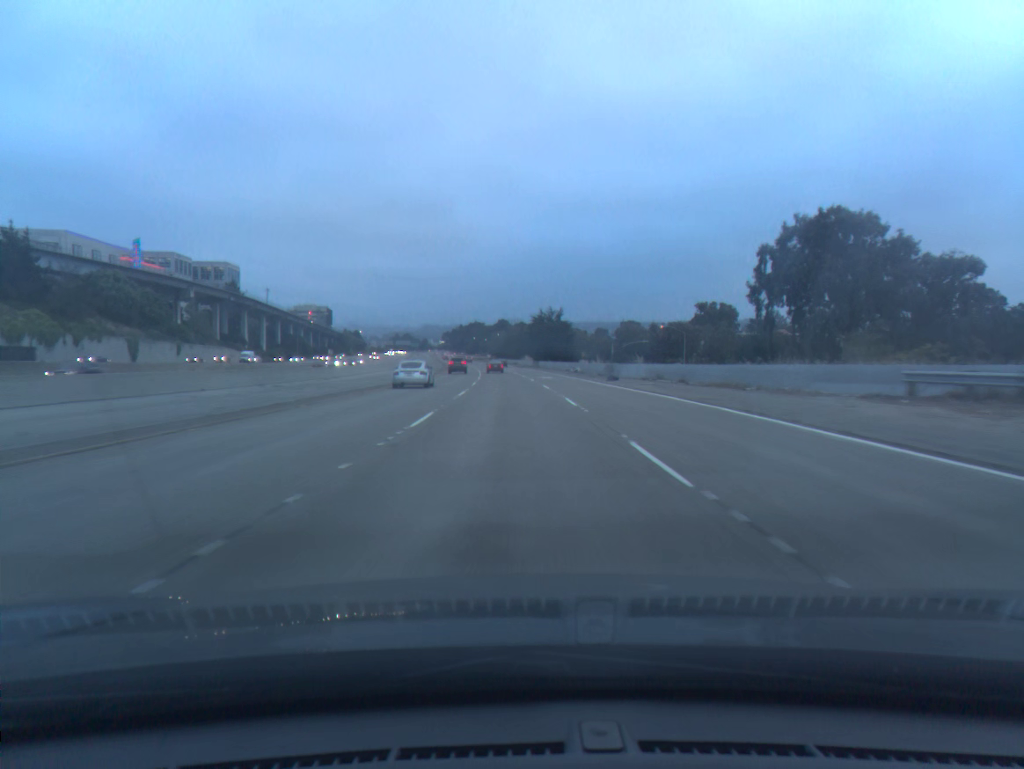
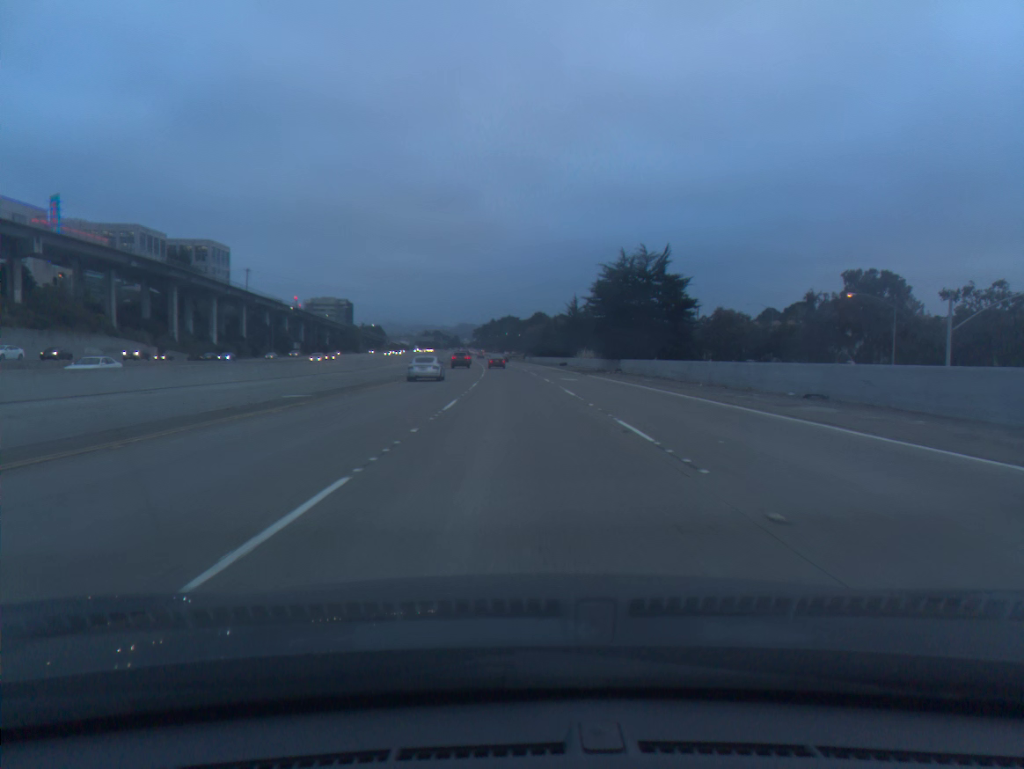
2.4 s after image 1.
(-1.5, +68.3) m; -3°
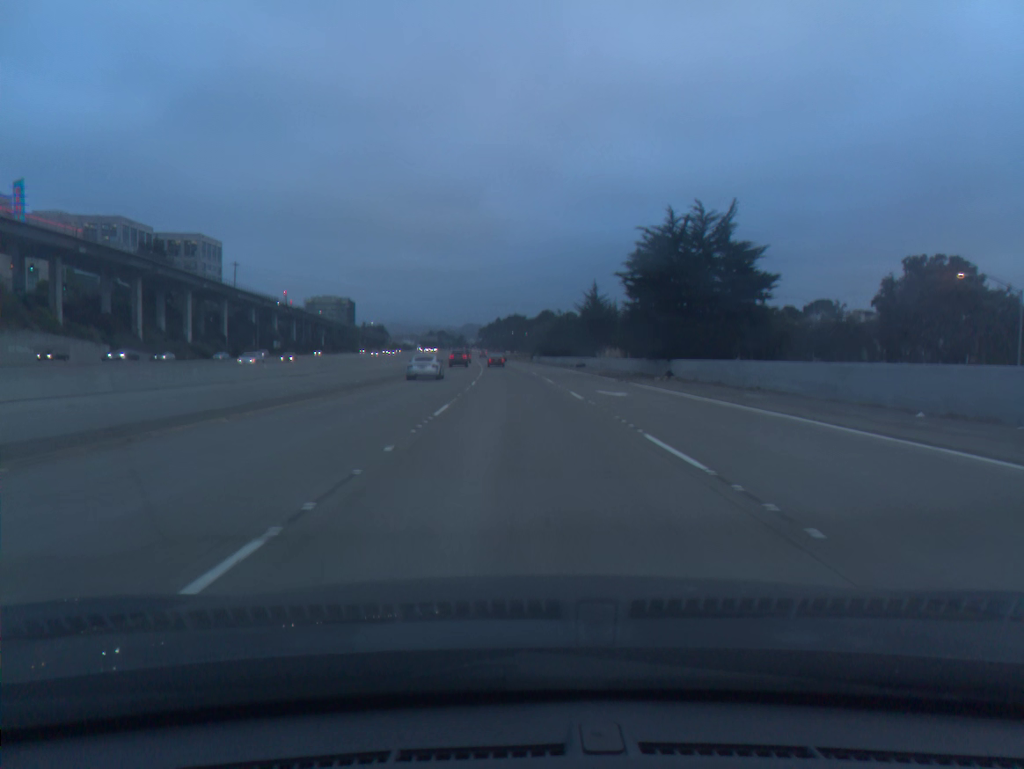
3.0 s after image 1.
(-0.1, +17.4) m; 0°
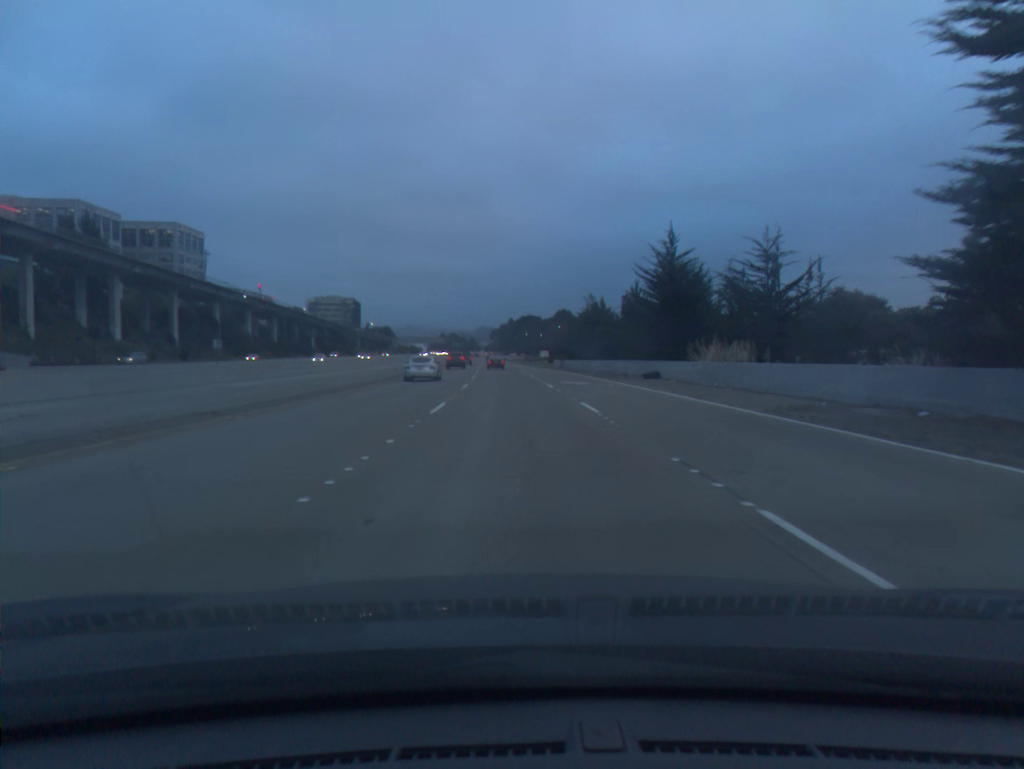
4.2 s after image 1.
(-0.3, +35.1) m; -1°
